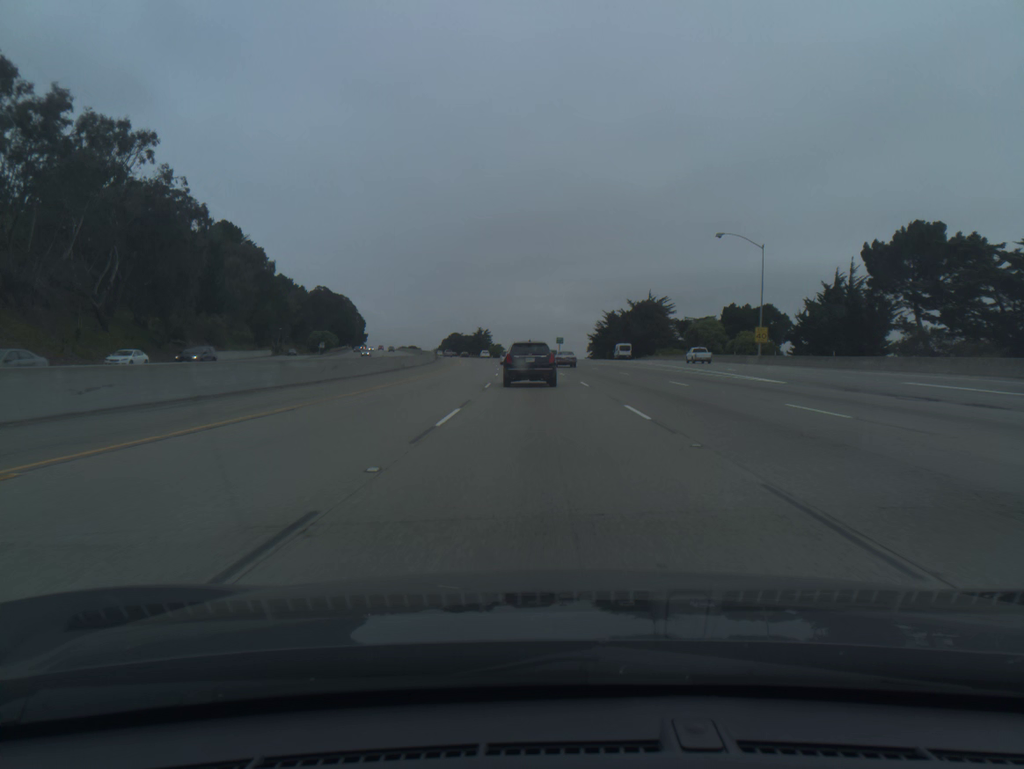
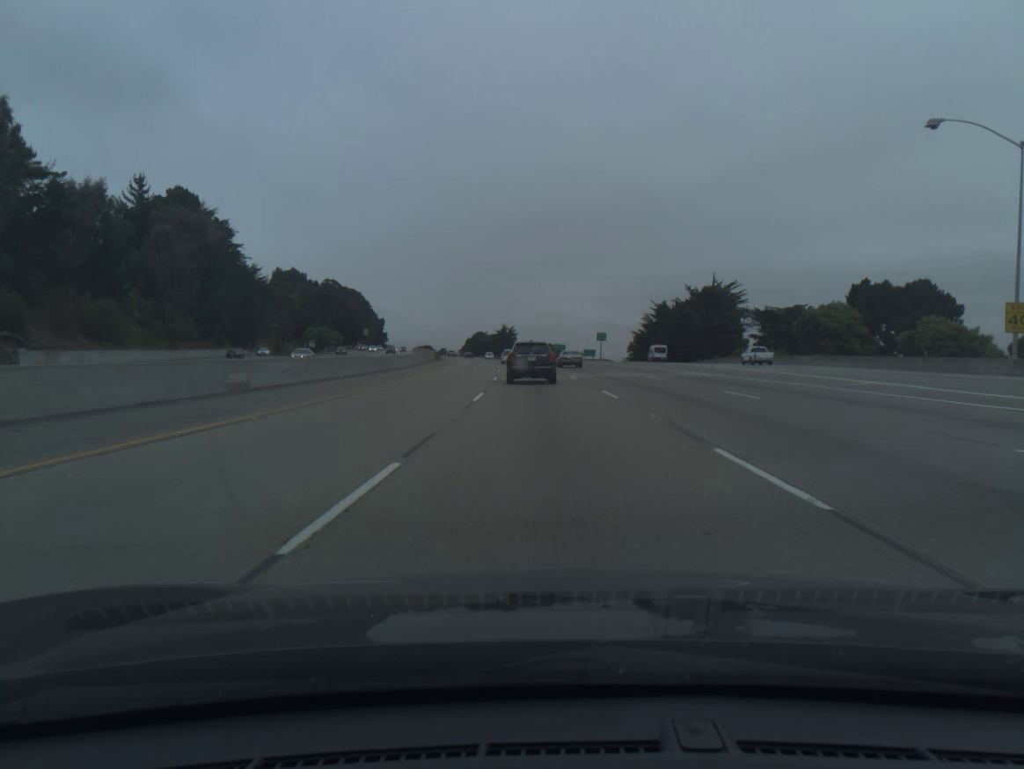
(-0.8, +37.4) m; -2°
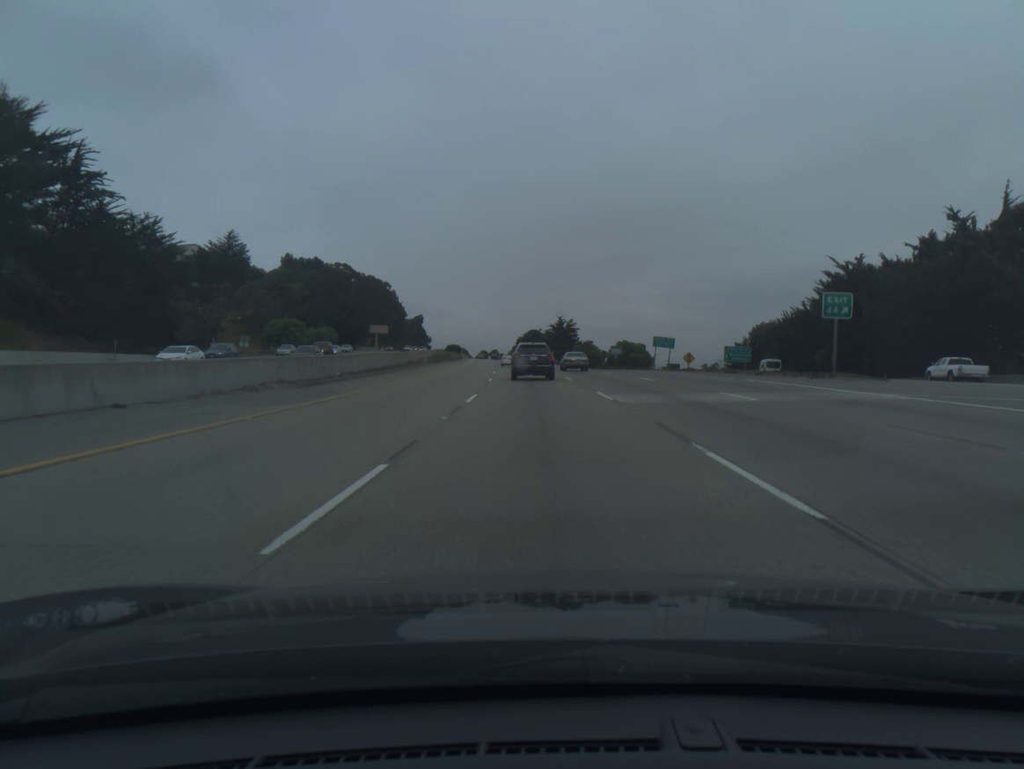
(-2.6, +73.0) m; -4°
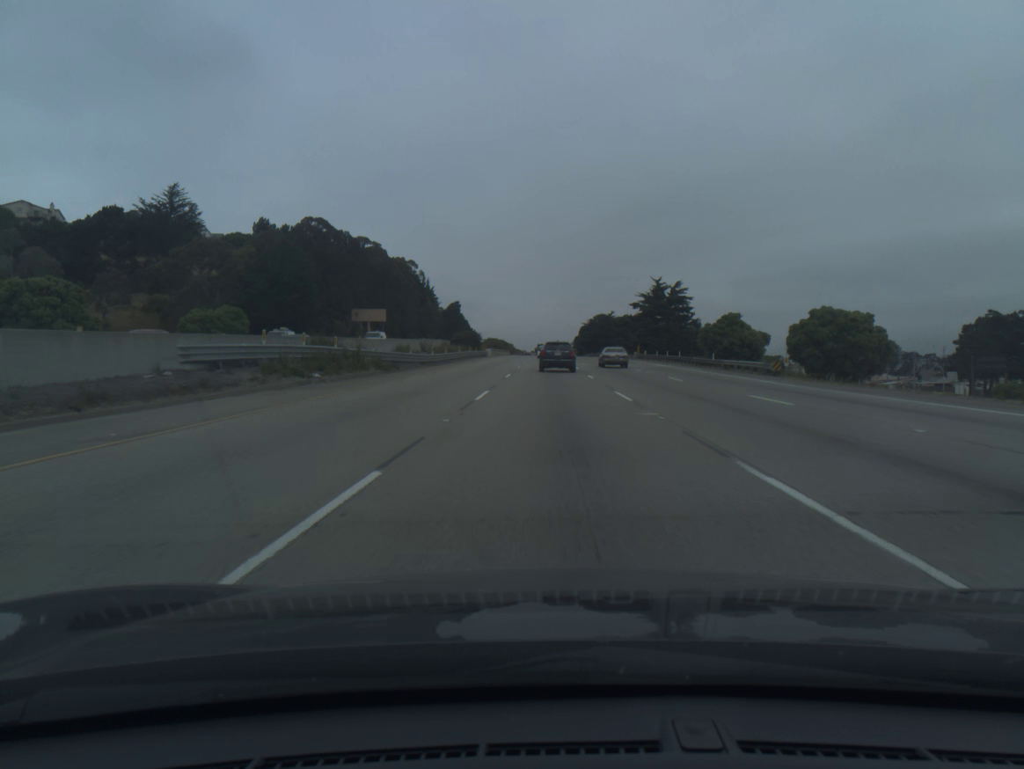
(-4.1, +89.0) m; -4°
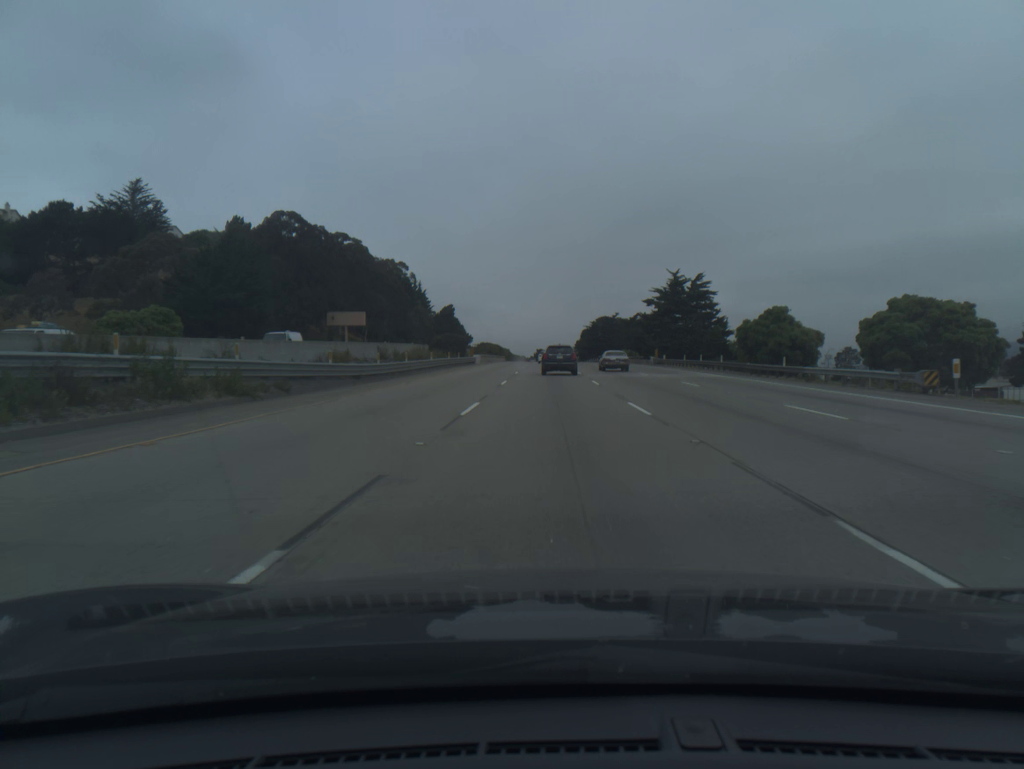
(0.0, +17.7) m; 0°
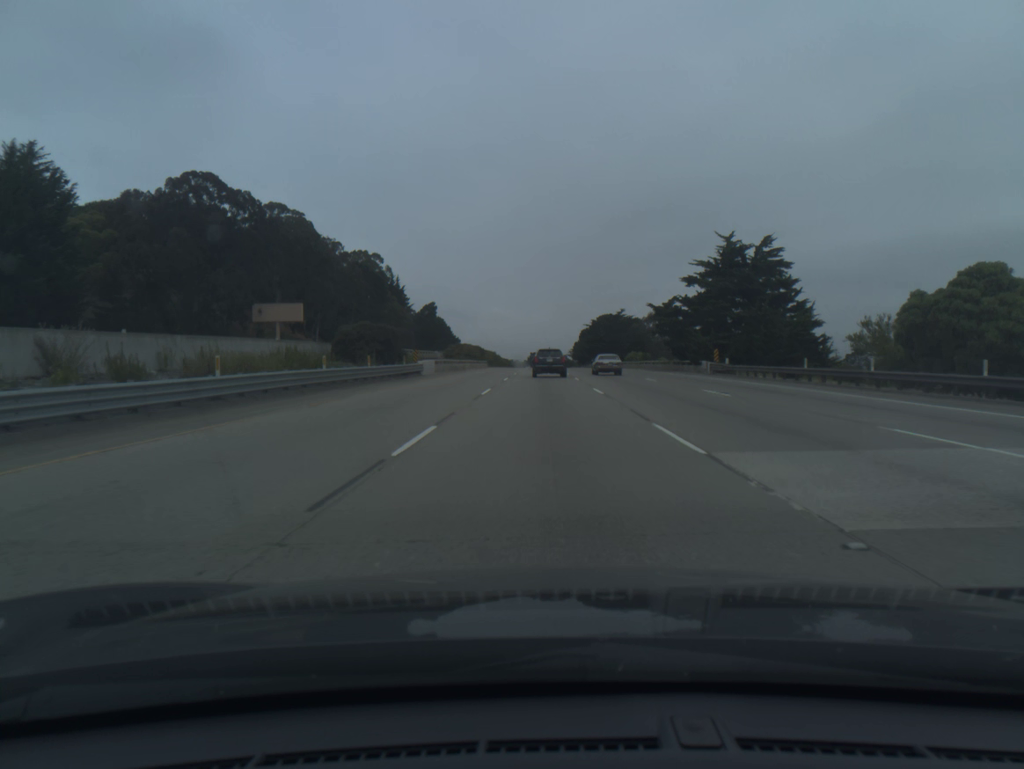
(+0.1, +35.2) m; 0°
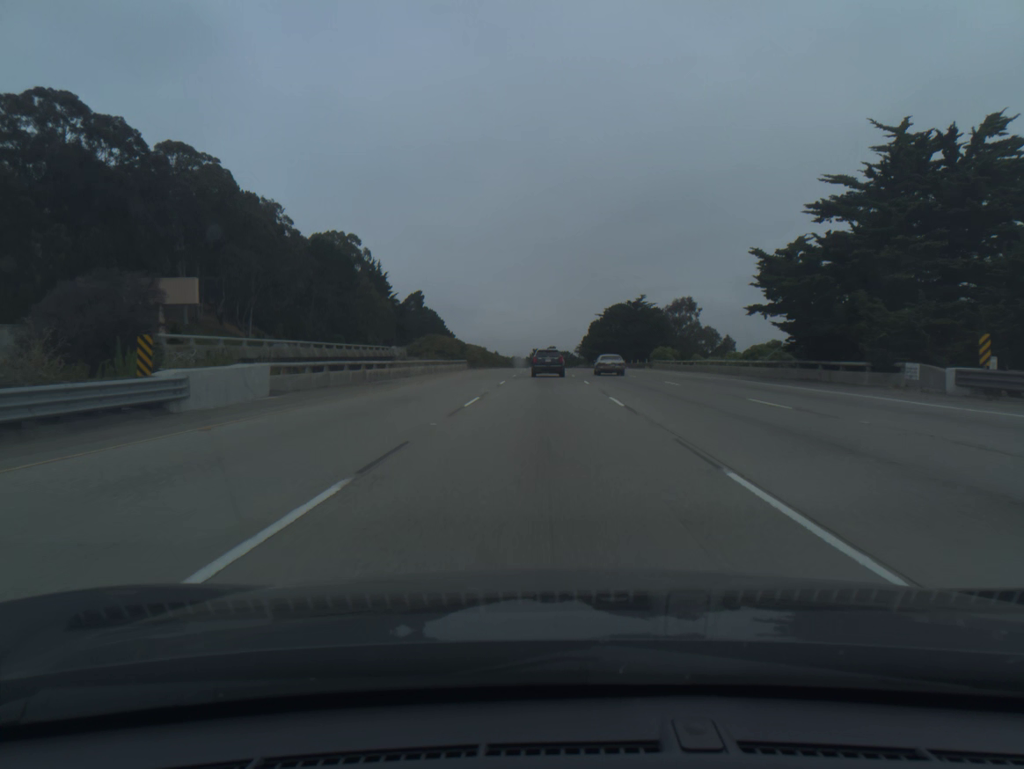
(0.0, +35.0) m; 0°
